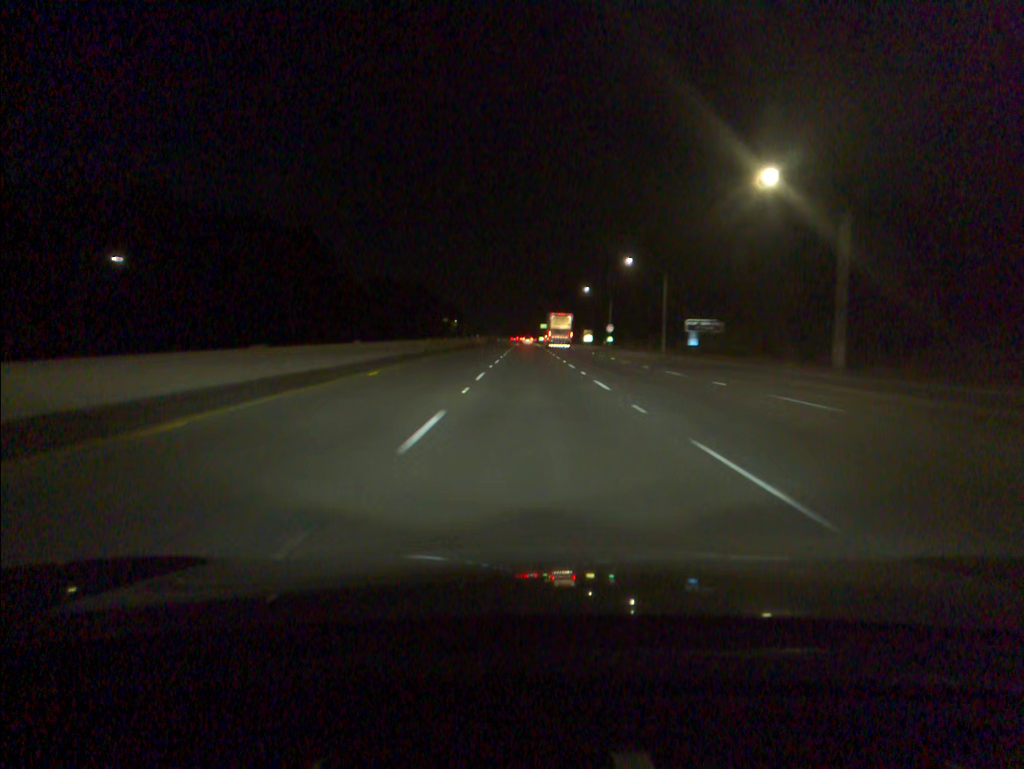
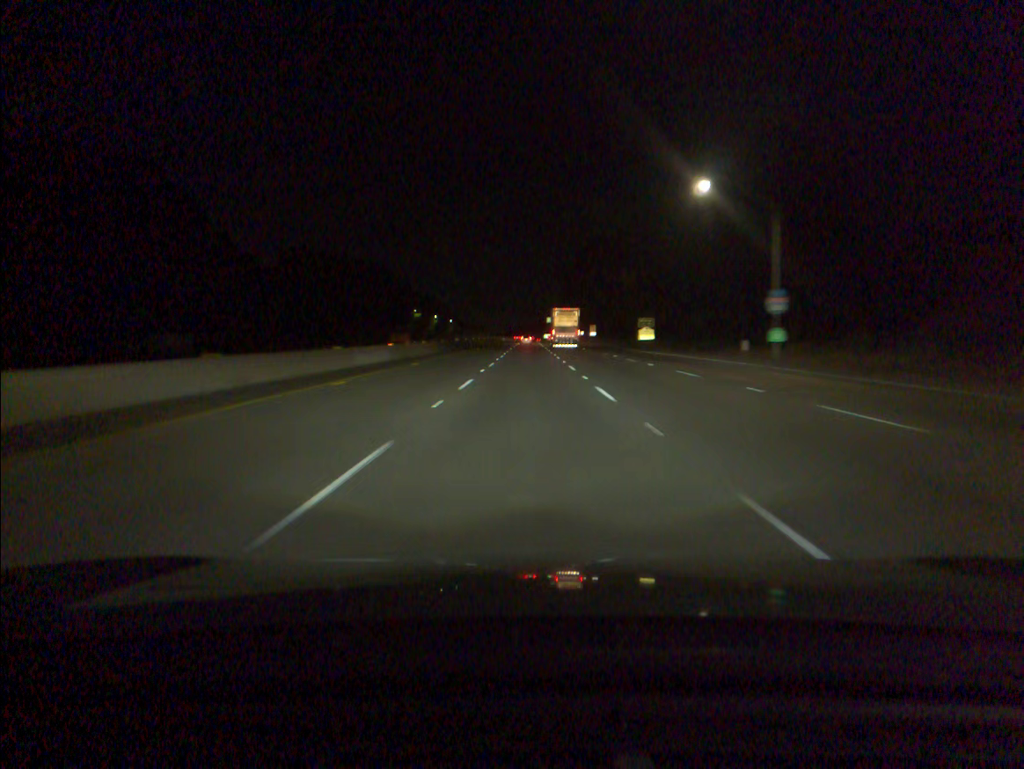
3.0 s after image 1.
(-0.2, +91.1) m; 0°
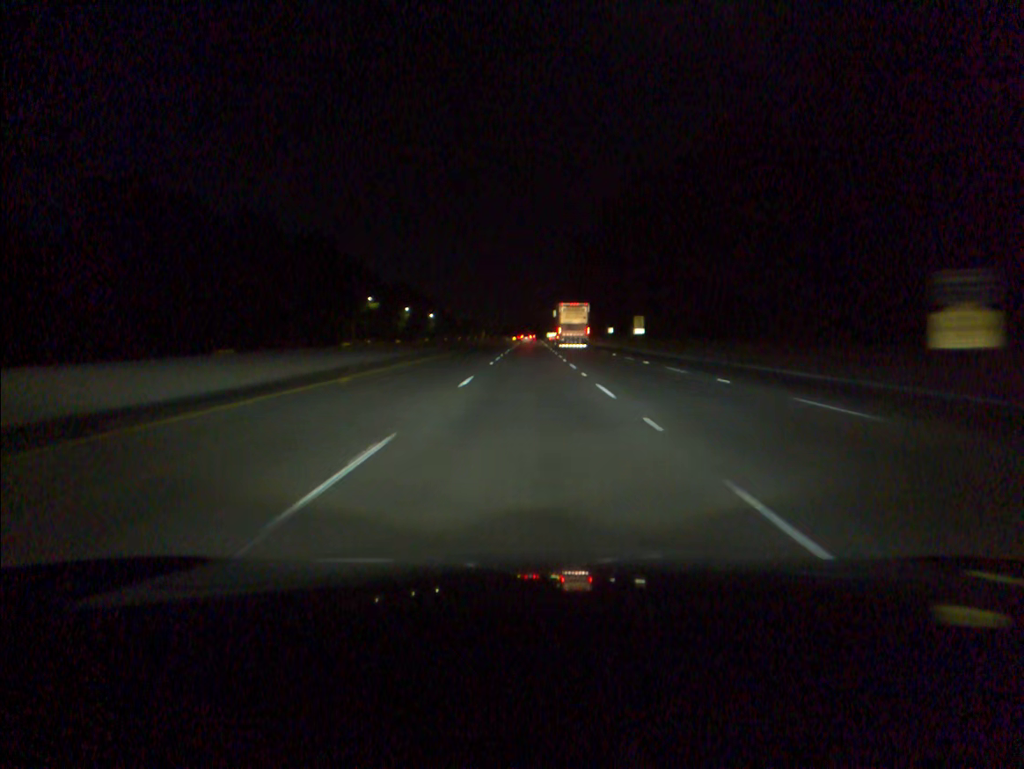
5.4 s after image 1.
(-0.1, +72.4) m; 0°
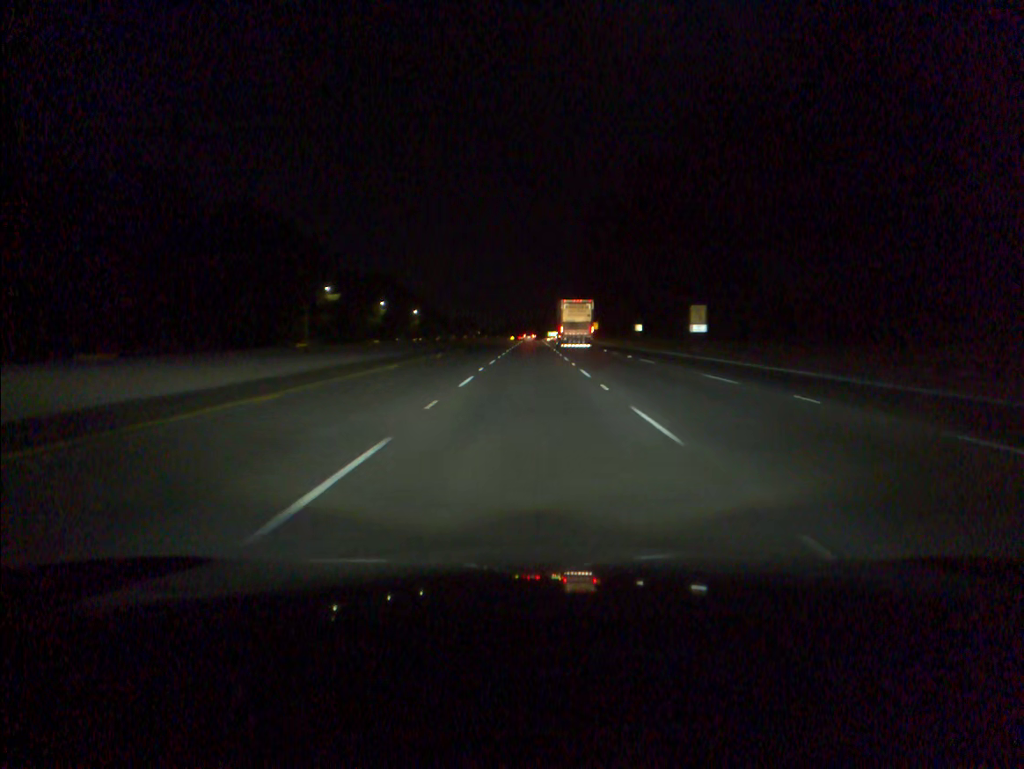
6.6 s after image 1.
(0.0, +36.2) m; 0°
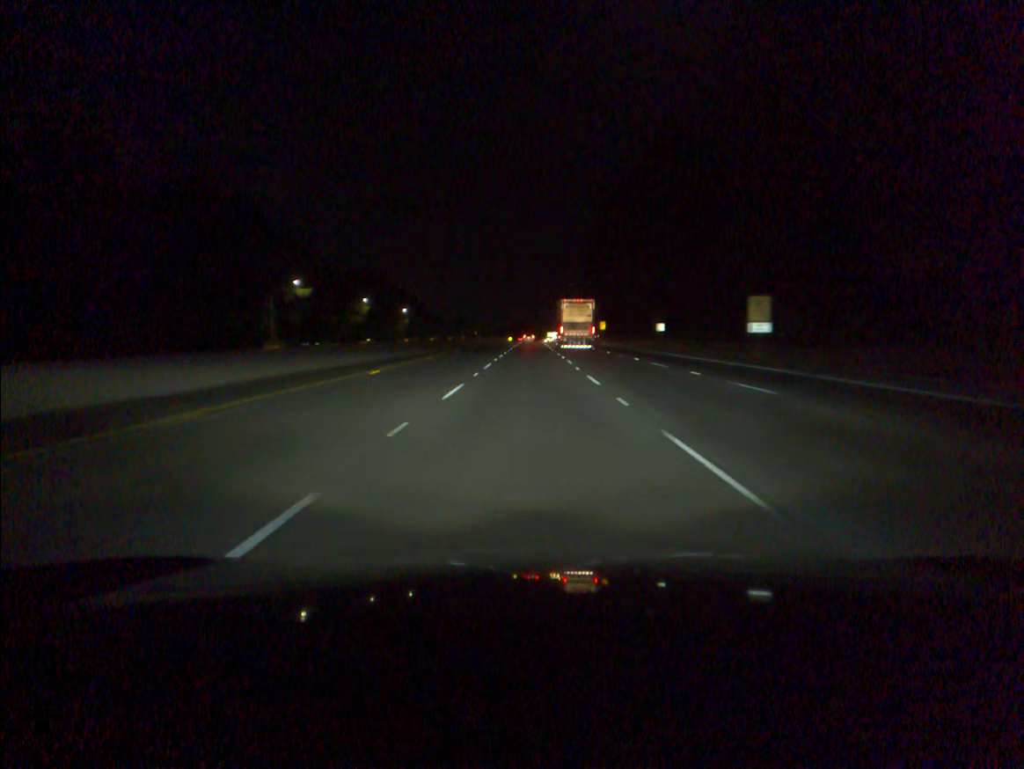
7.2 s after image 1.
(0.0, +18.1) m; 0°
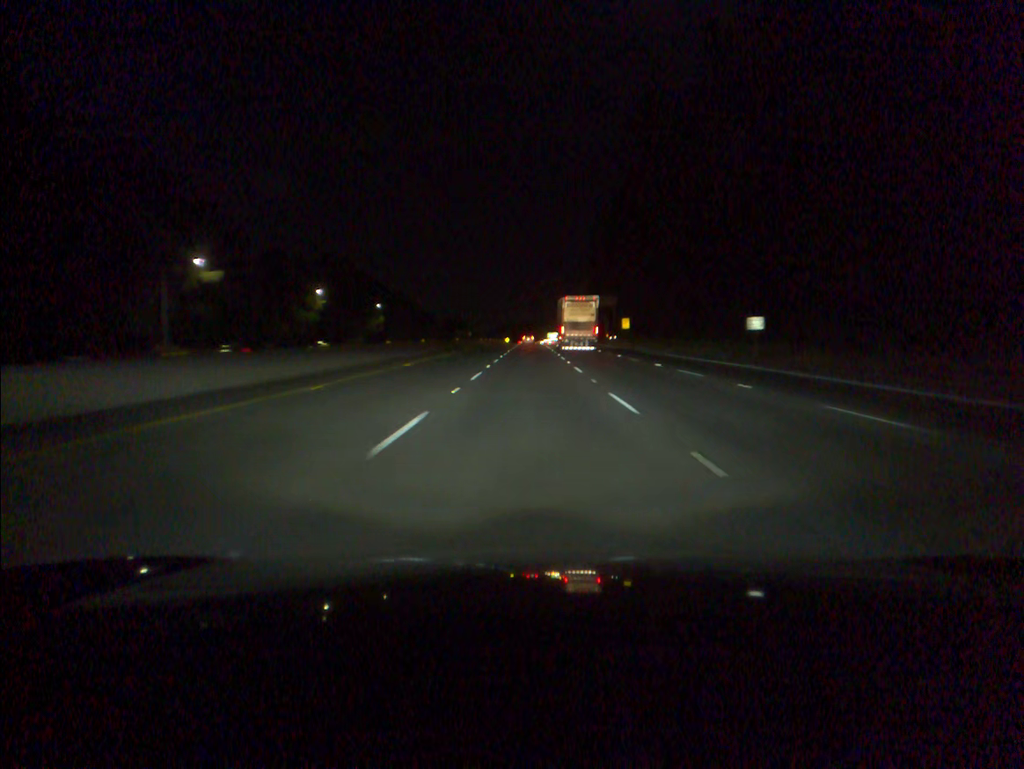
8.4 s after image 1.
(0.0, +36.3) m; 0°
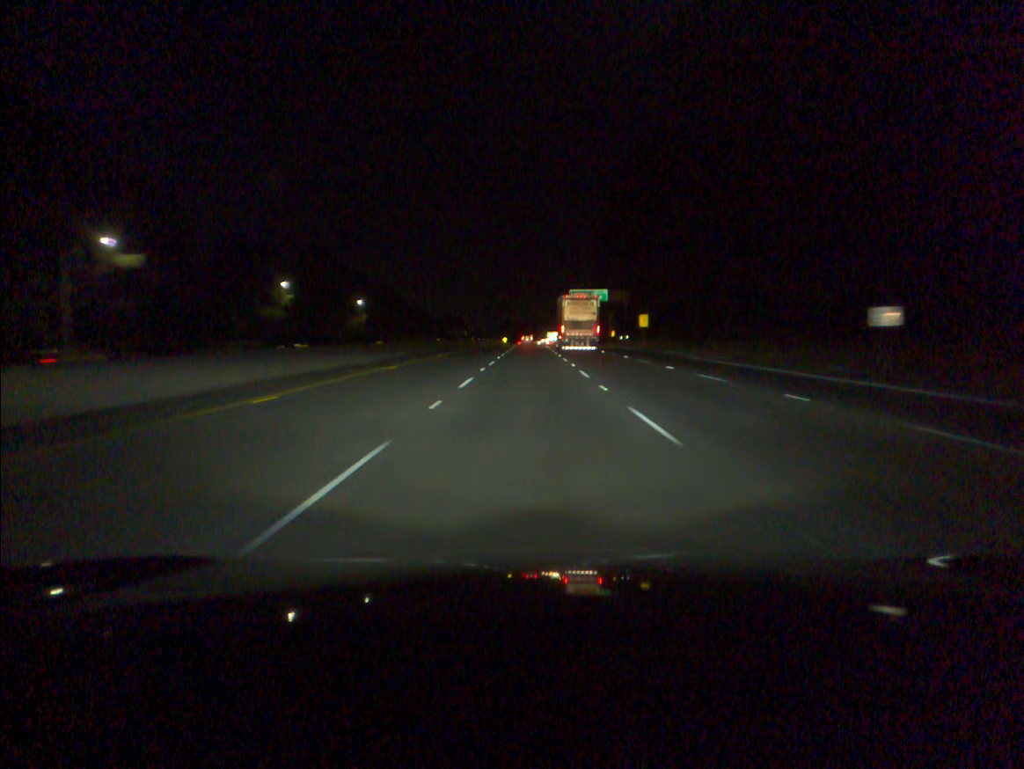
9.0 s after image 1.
(0.0, +18.2) m; 0°
